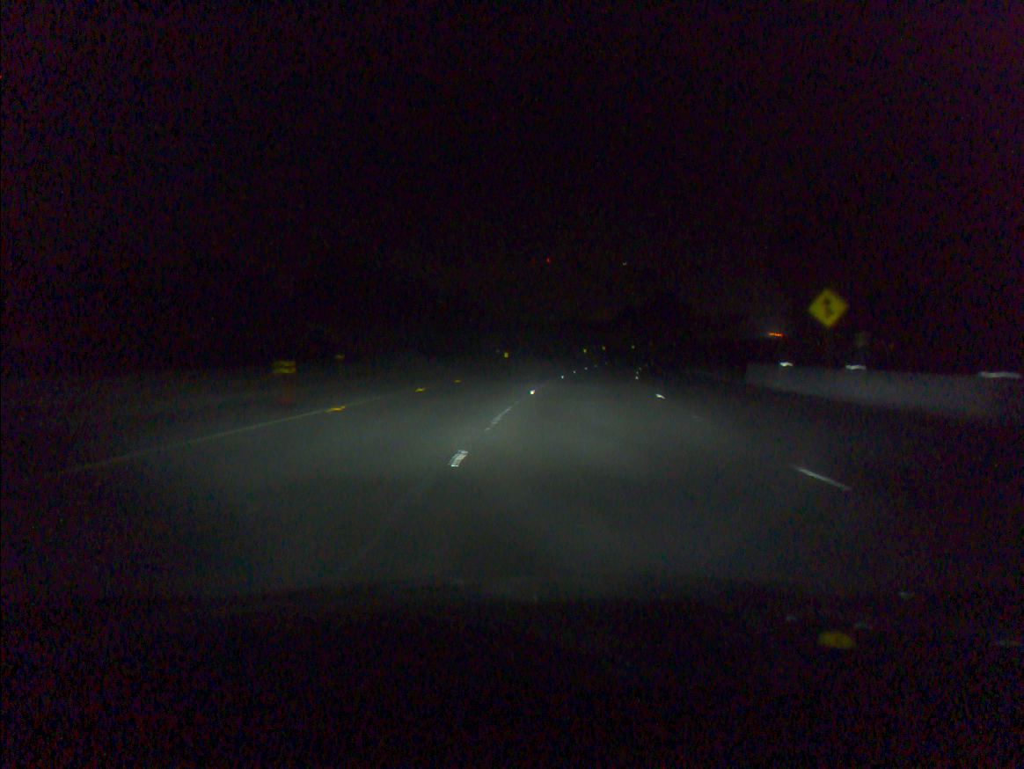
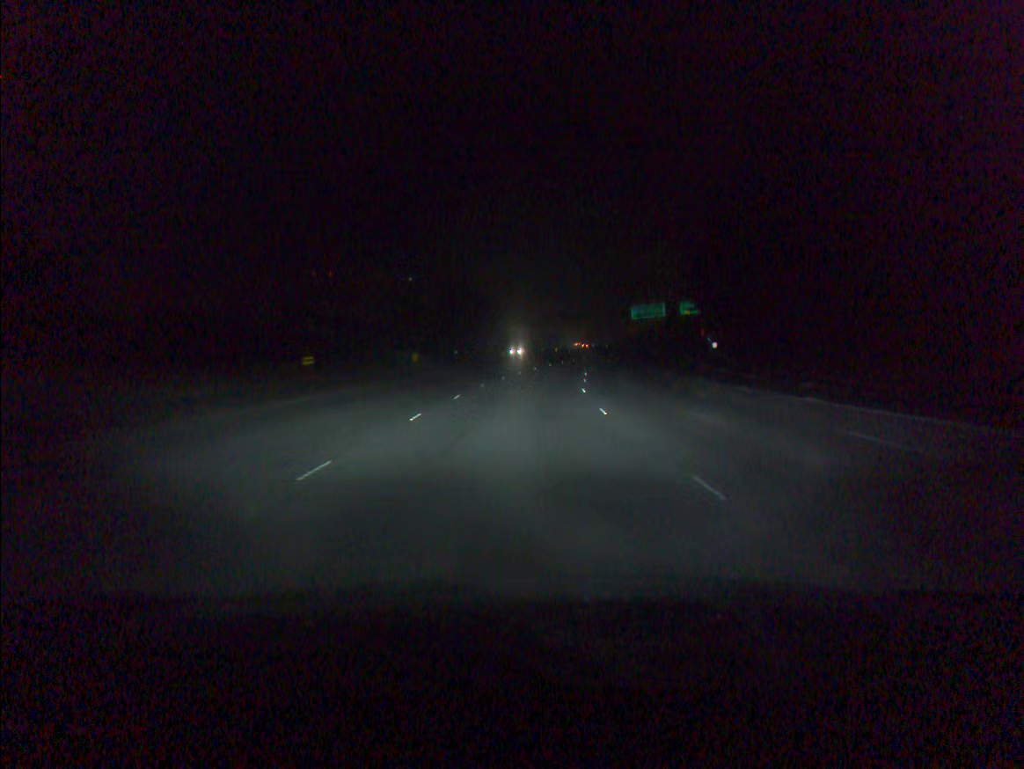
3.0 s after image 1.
(+11.1, +74.0) m; +15°
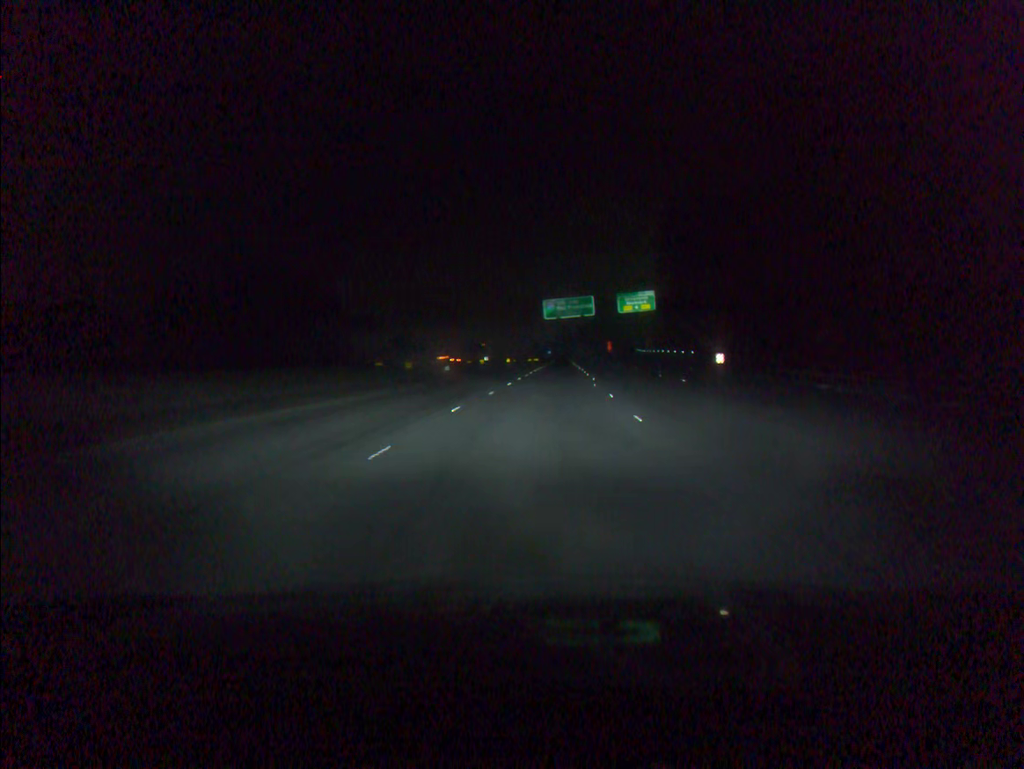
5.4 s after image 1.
(+4.1, +60.5) m; +9°
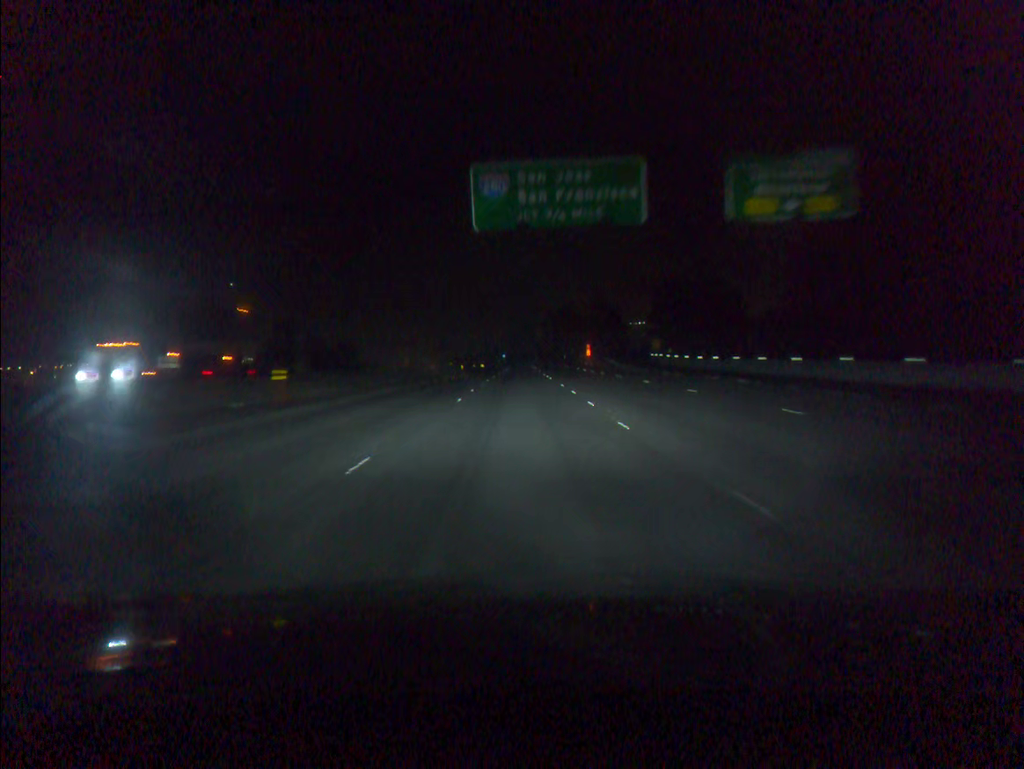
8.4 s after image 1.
(+3.9, +76.2) m; +3°
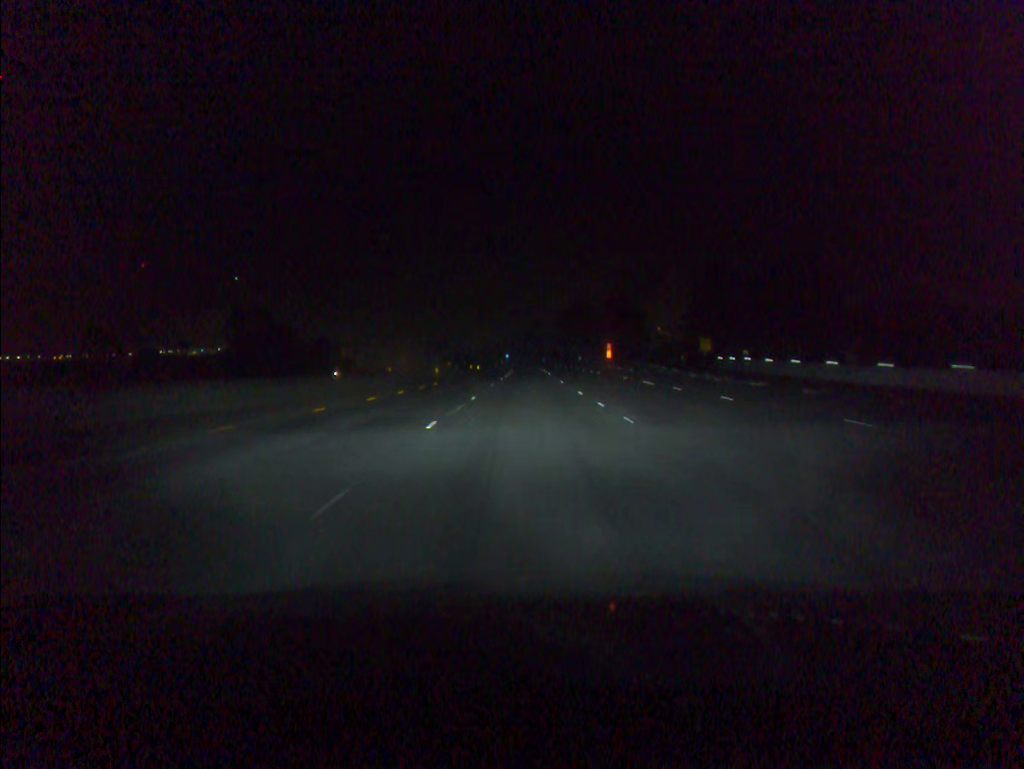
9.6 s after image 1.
(-0.1, +31.1) m; 0°
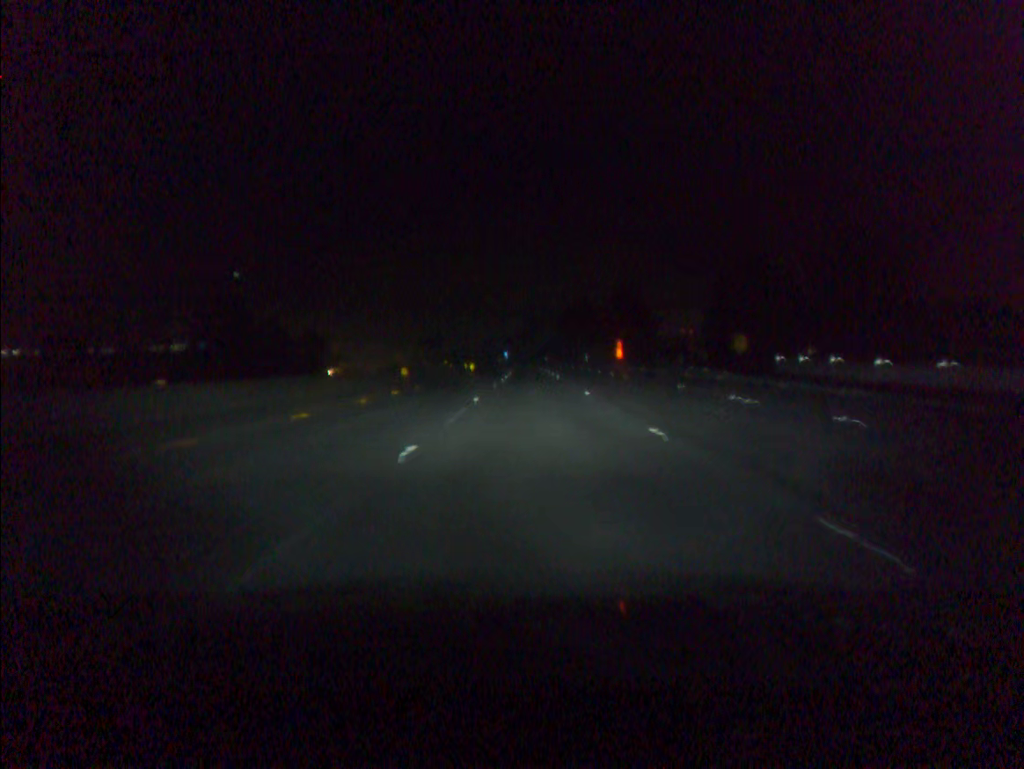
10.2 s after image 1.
(0.0, +15.7) m; 0°
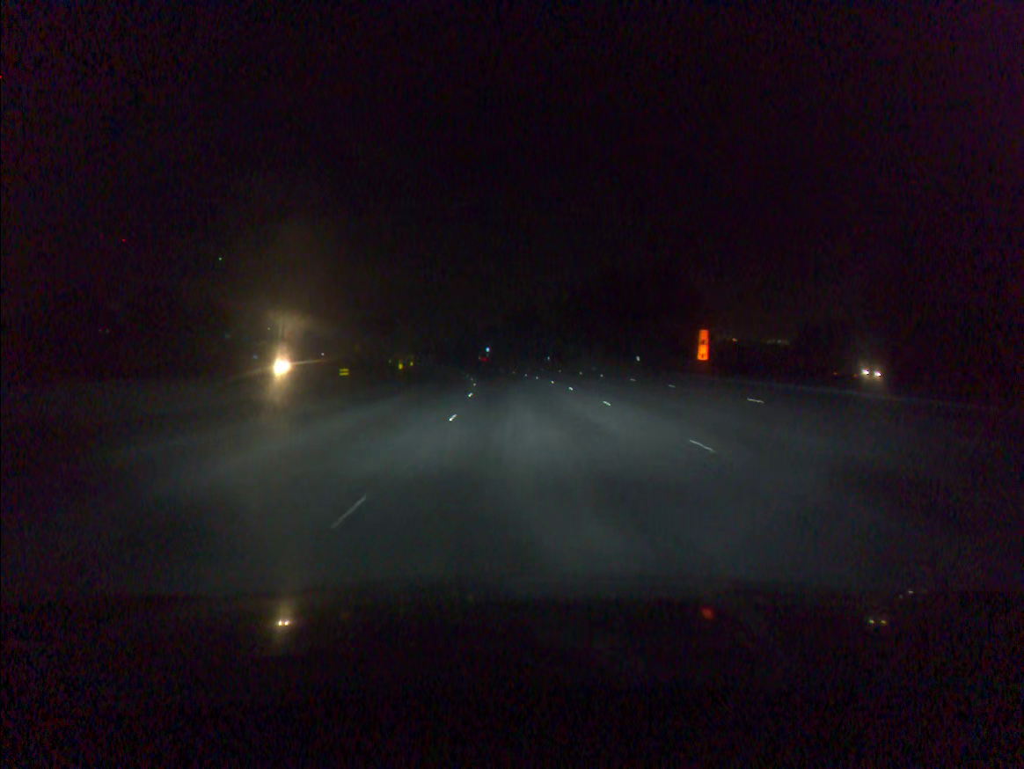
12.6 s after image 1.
(+0.5, +63.4) m; +1°
